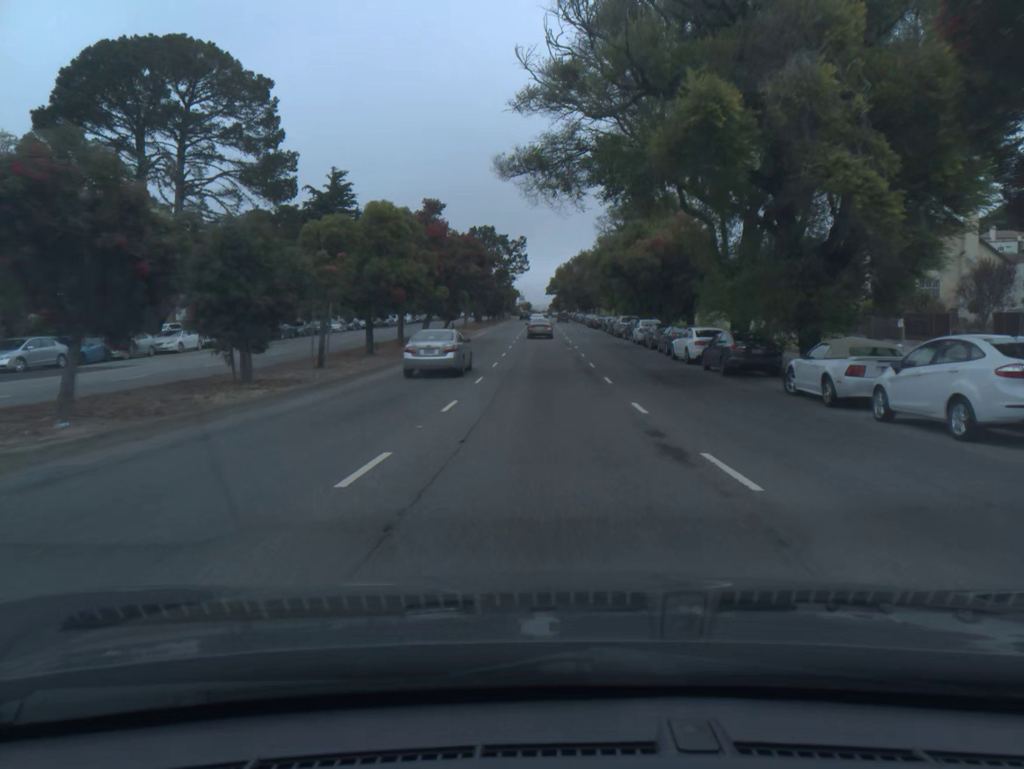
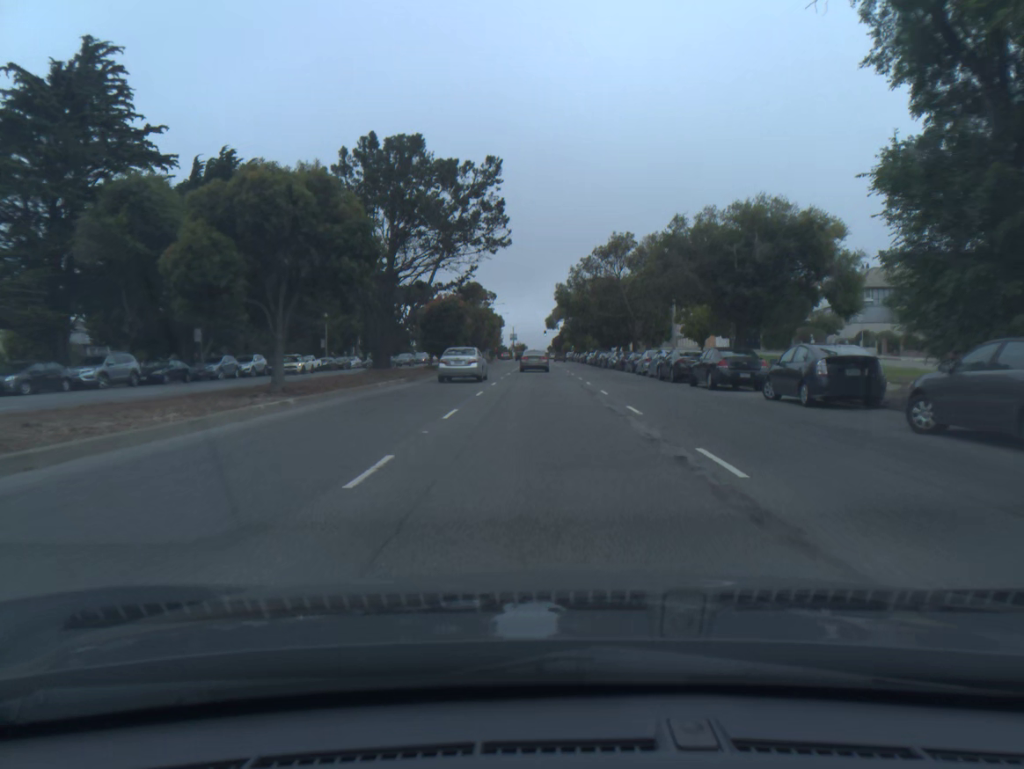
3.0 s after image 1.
(-0.2, +57.5) m; 0°
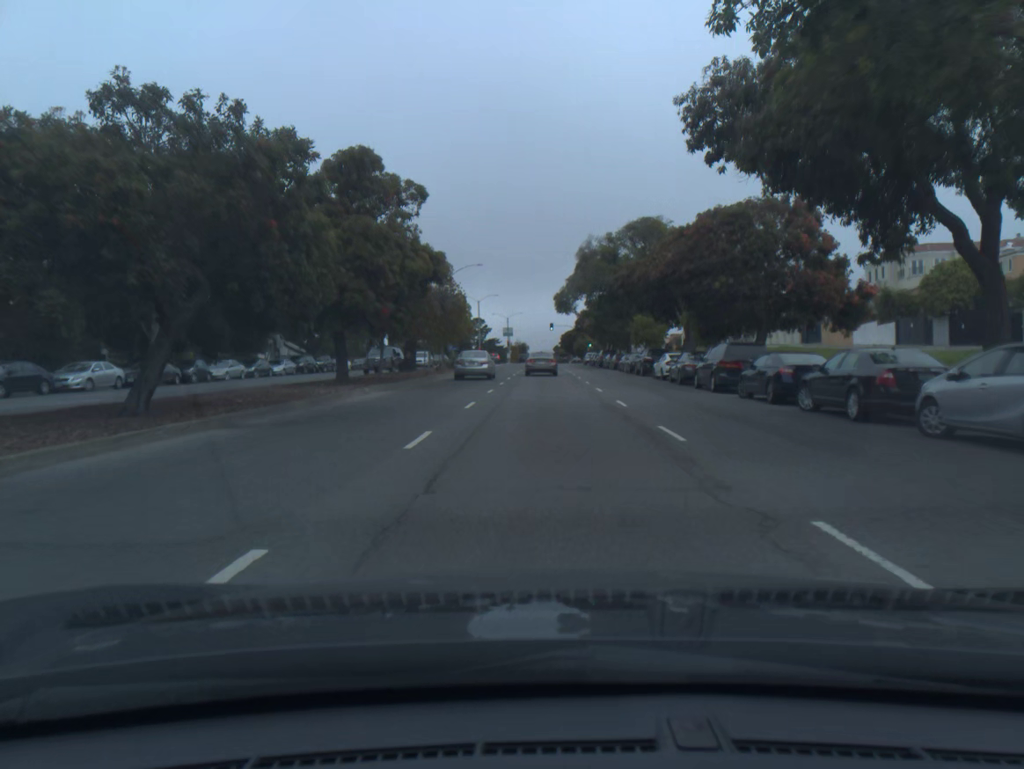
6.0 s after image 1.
(0.0, +54.7) m; 0°
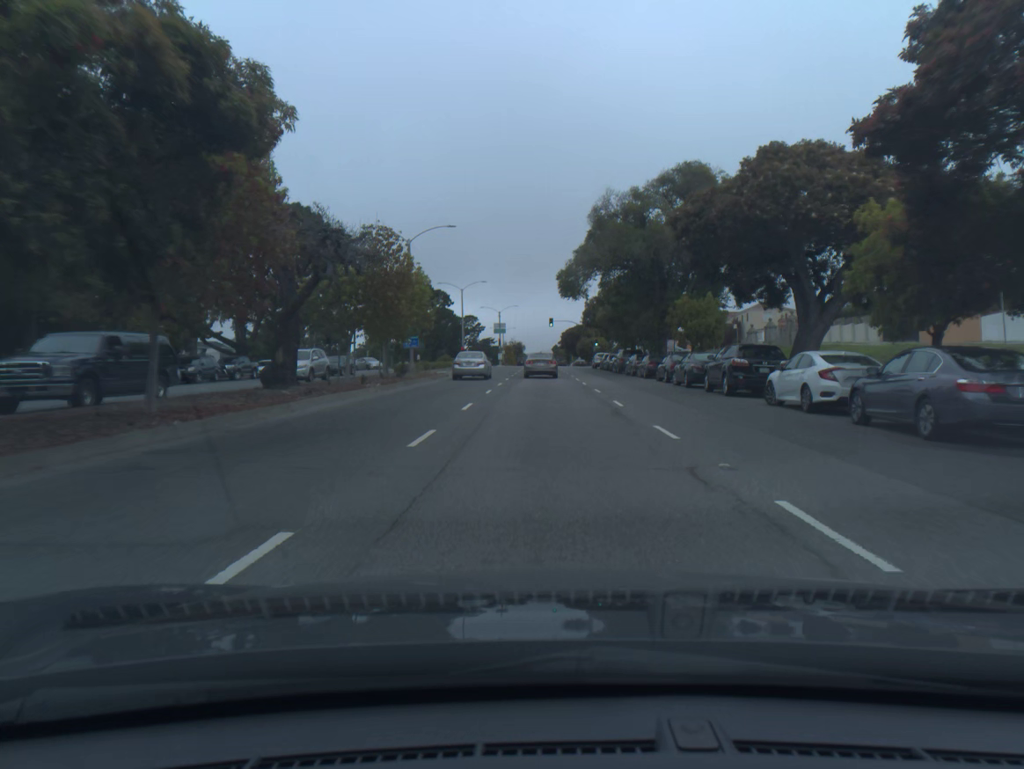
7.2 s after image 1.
(0.0, +21.4) m; 0°
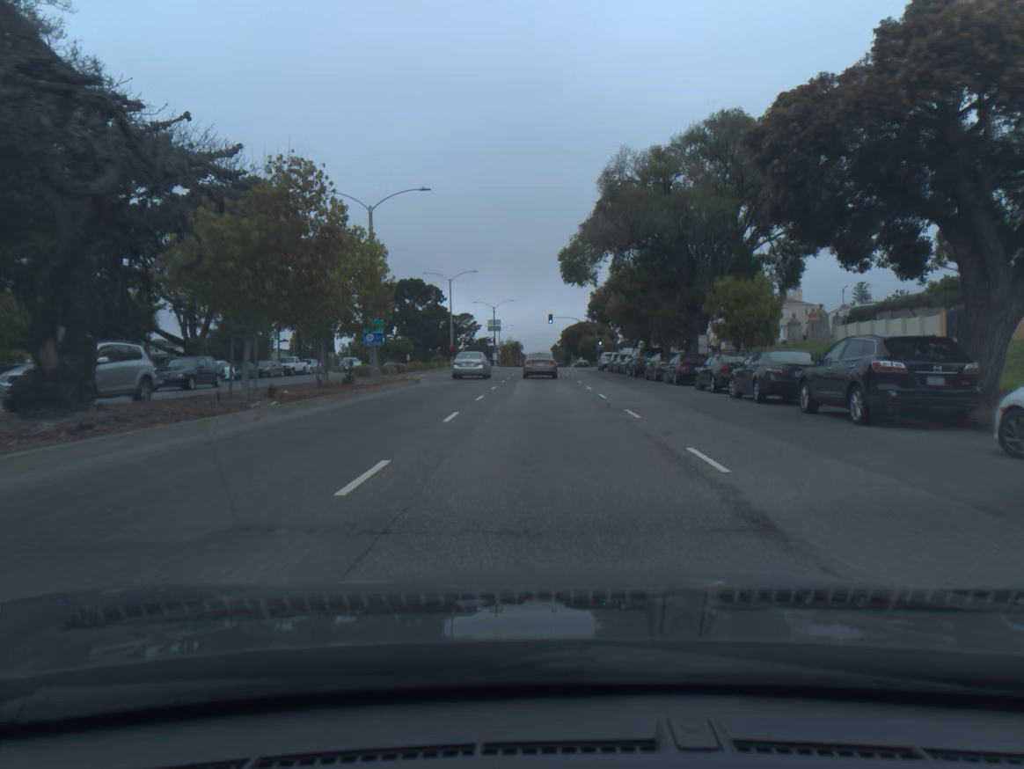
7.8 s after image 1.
(0.0, +10.6) m; 0°
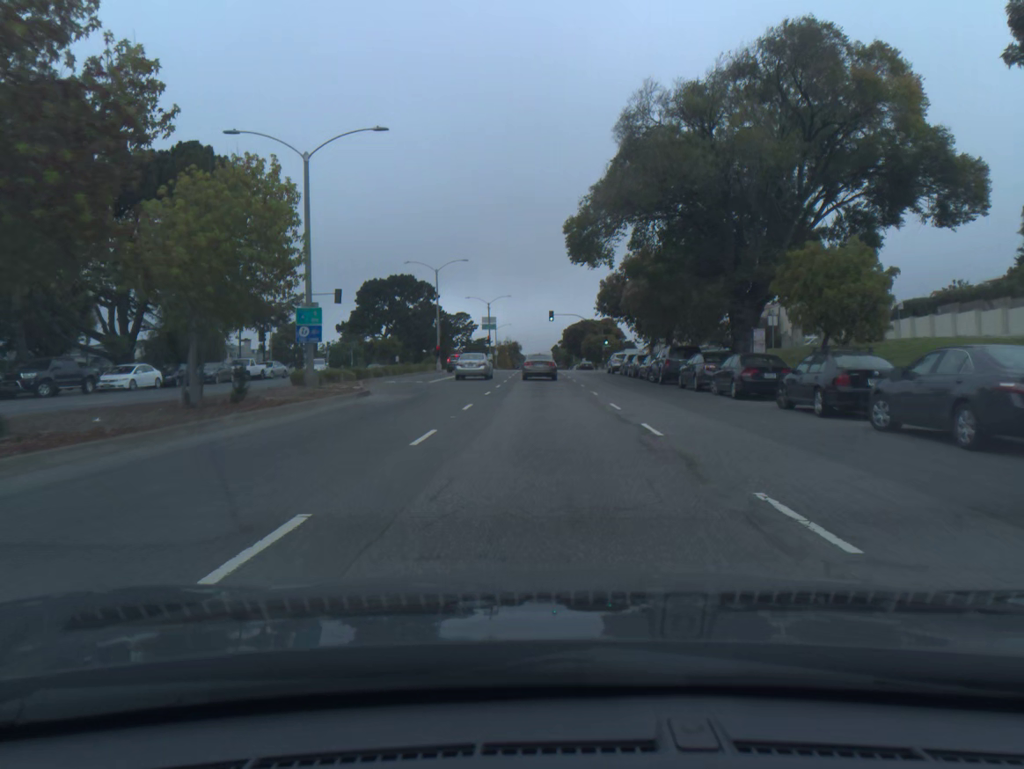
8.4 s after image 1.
(0.0, +10.5) m; 0°
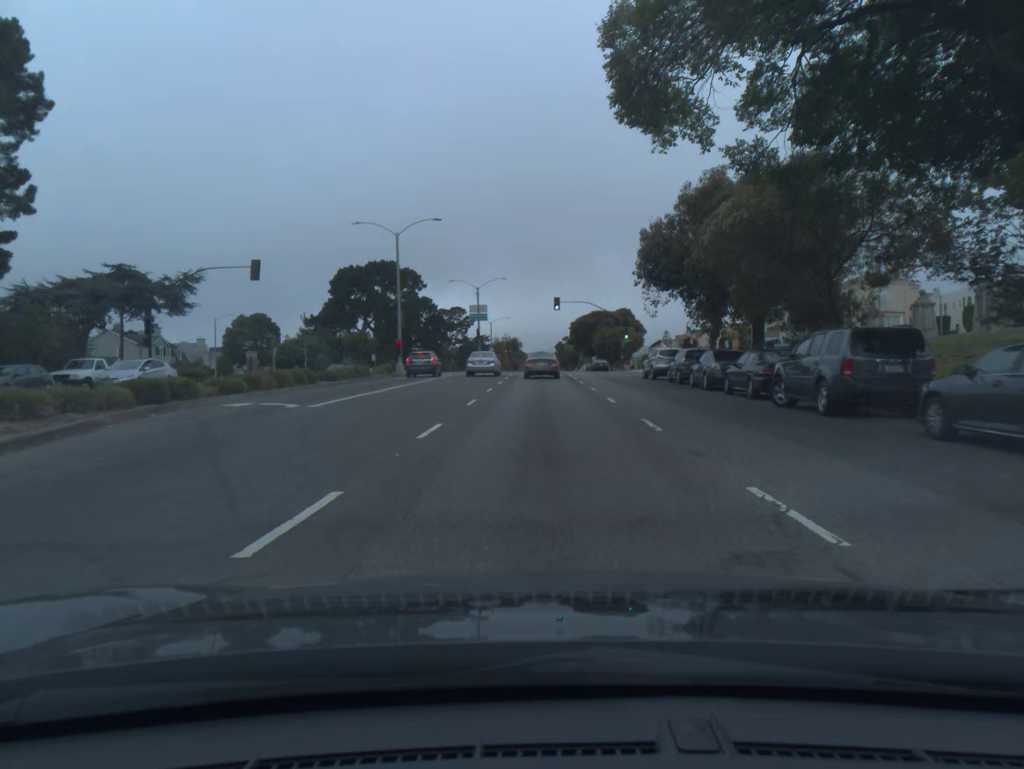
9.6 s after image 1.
(0.0, +20.7) m; 0°
